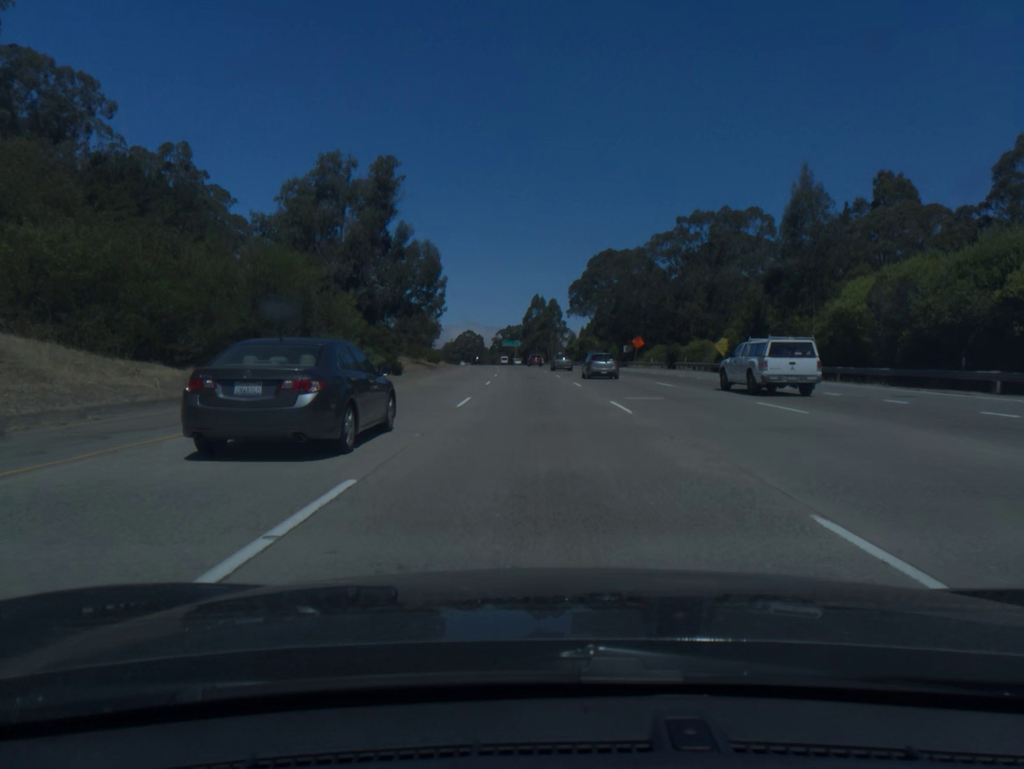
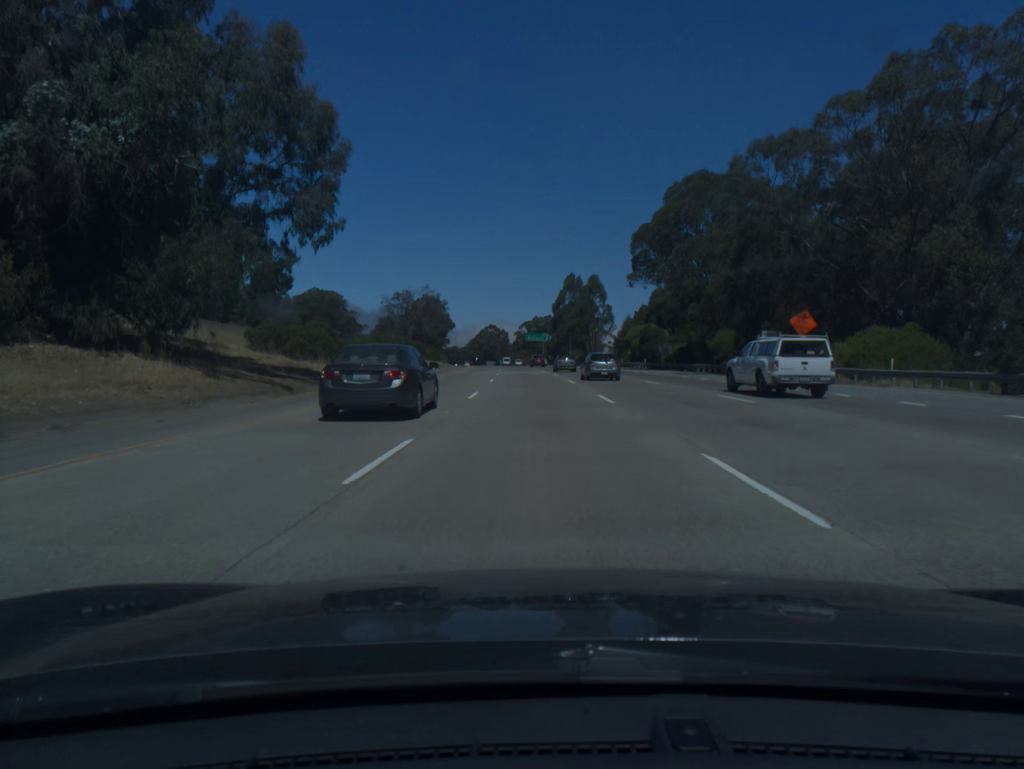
(-1.0, +54.9) m; -2°
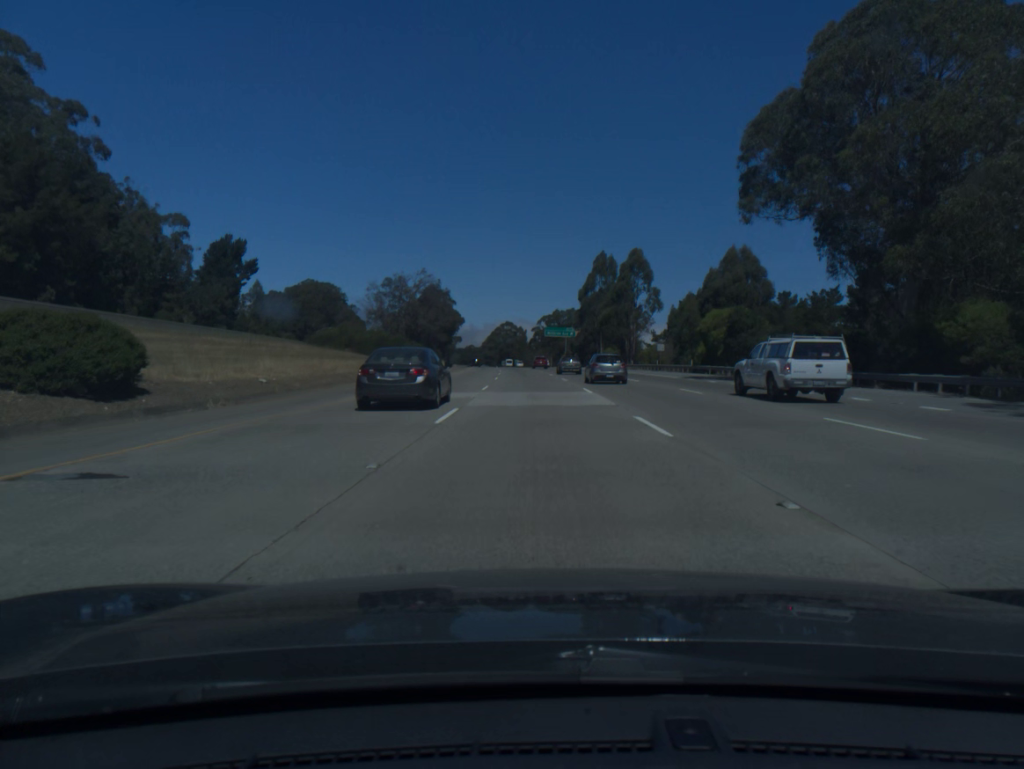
(-0.5, +37.3) m; -1°
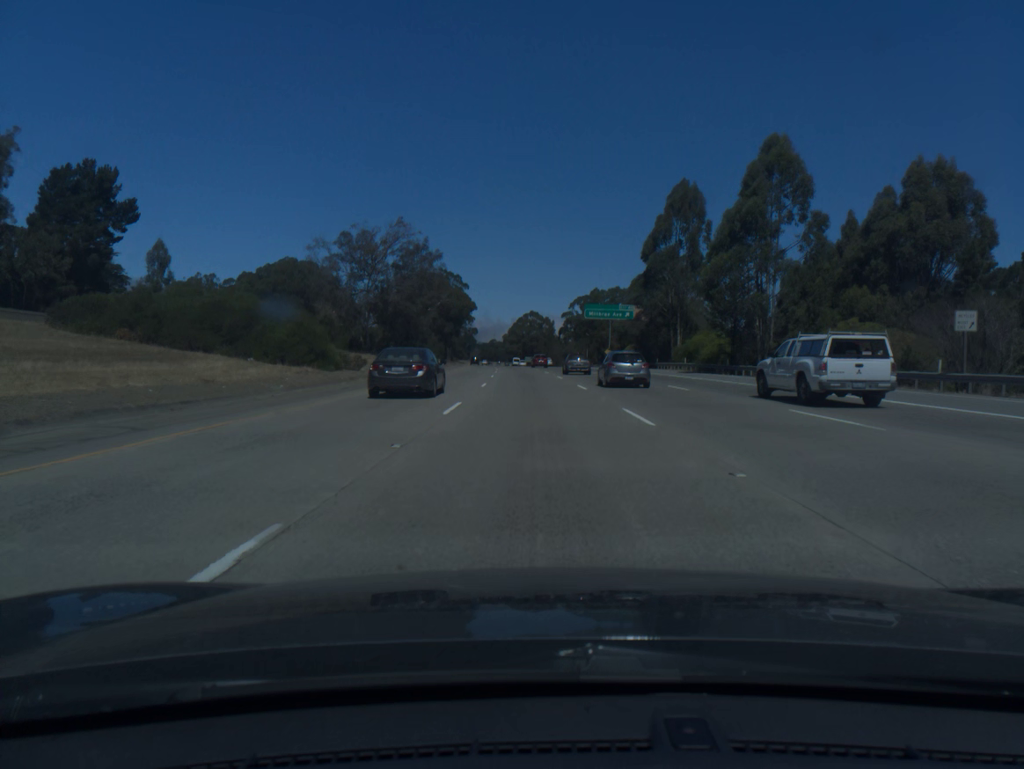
(-1.0, +56.9) m; -2°
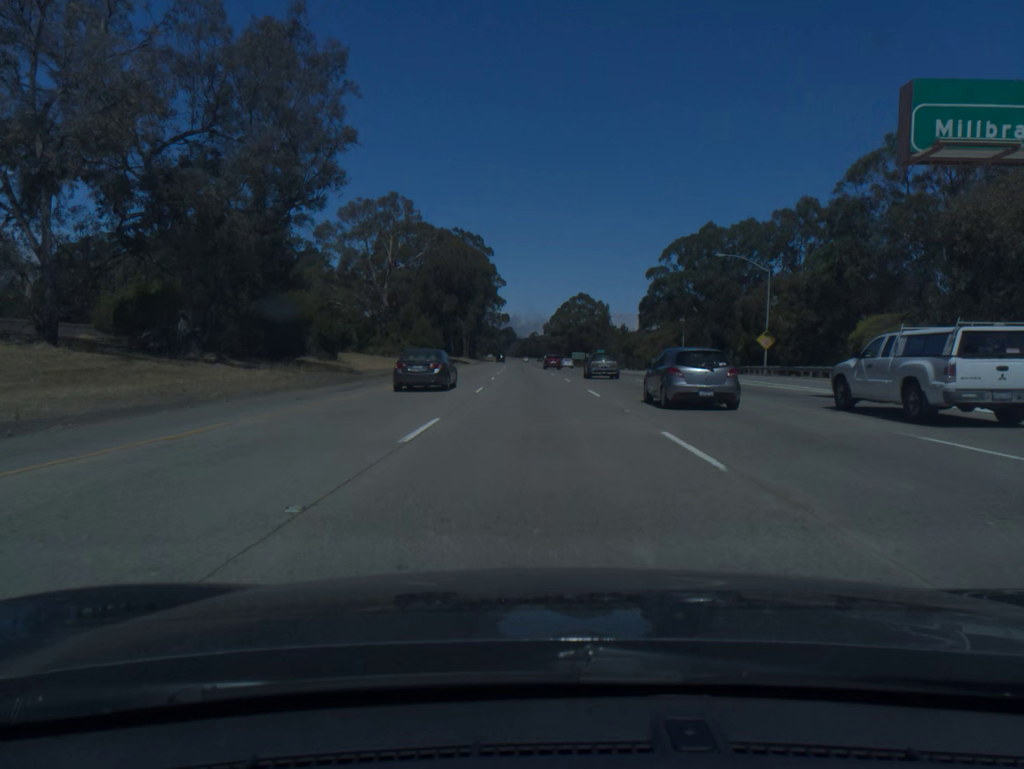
(-2.1, +78.0) m; -3°
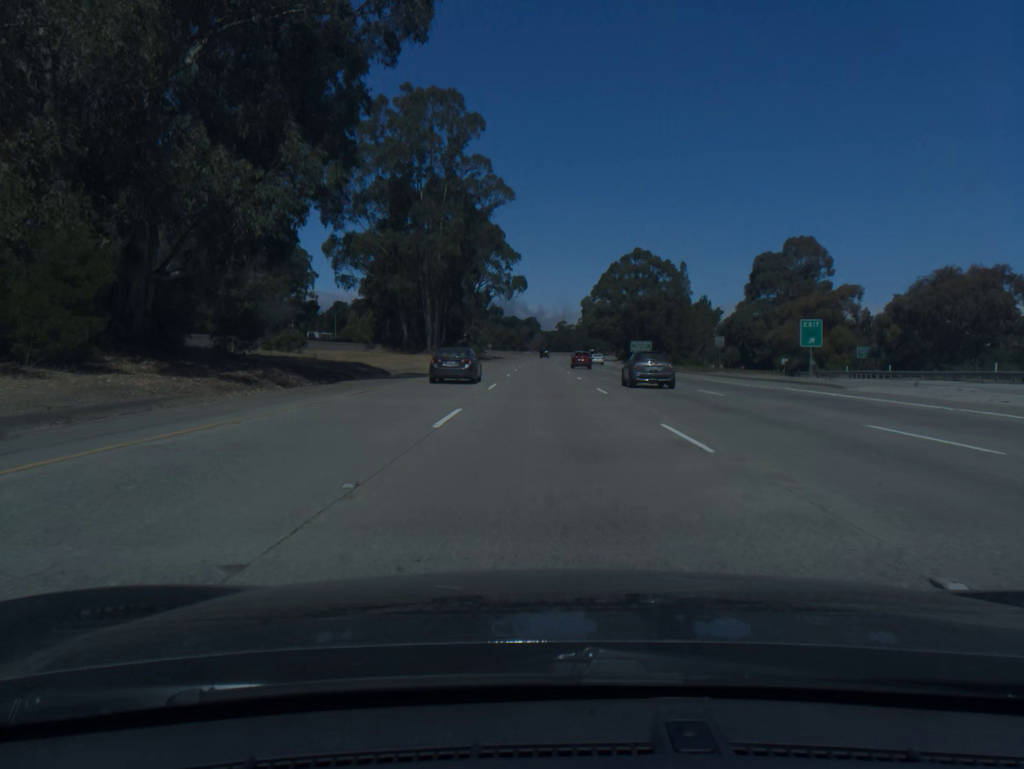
(-2.5, +100.6) m; -2°
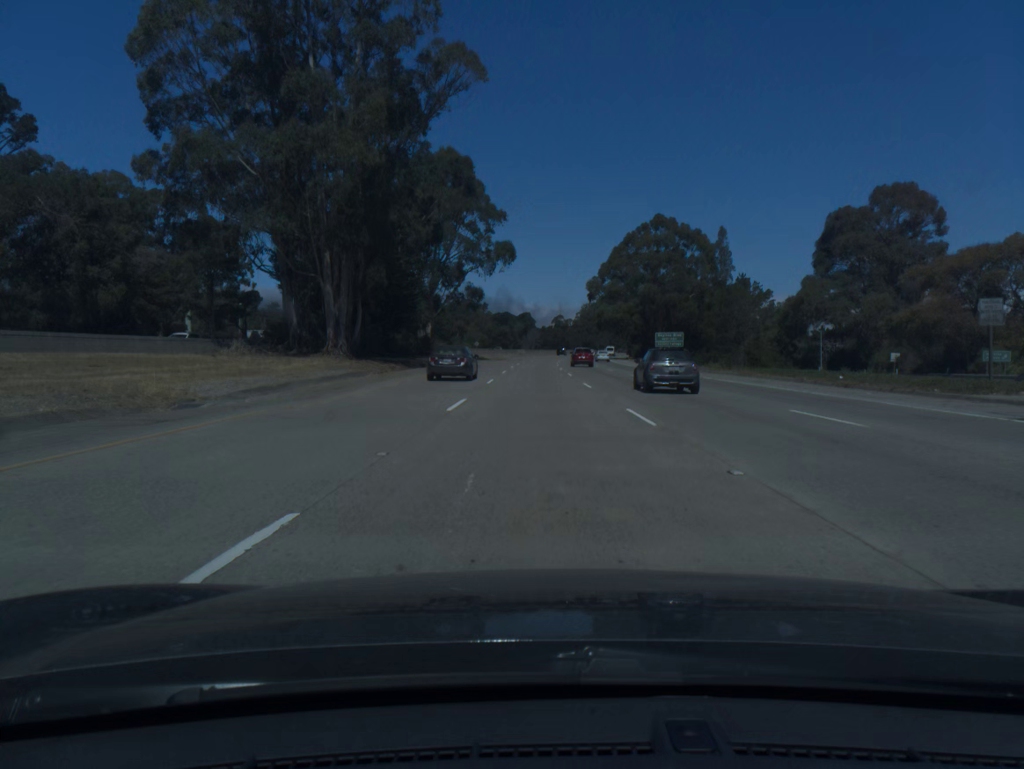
(+0.1, +40.4) m; 0°
